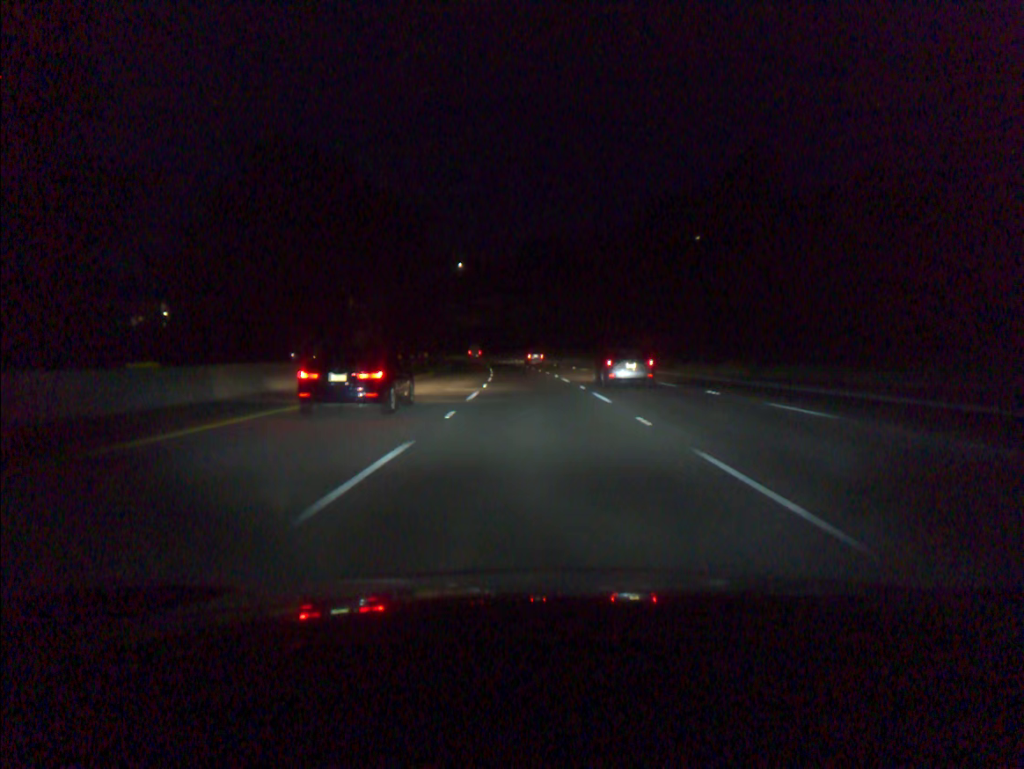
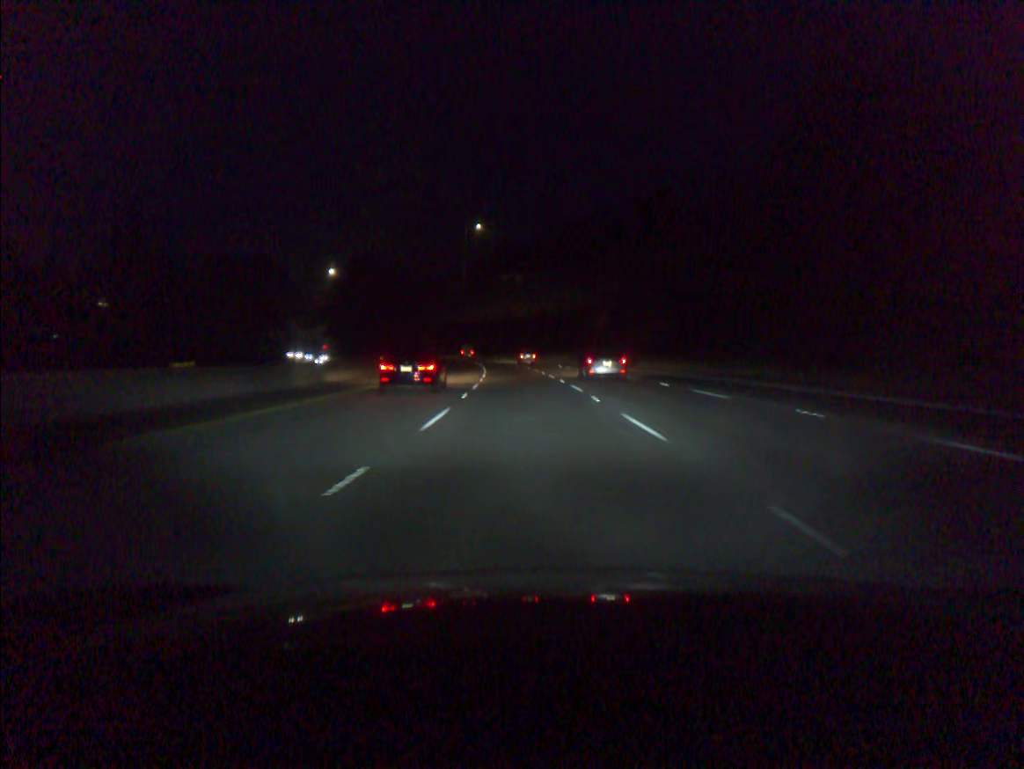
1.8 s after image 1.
(-1.4, +51.9) m; -3°
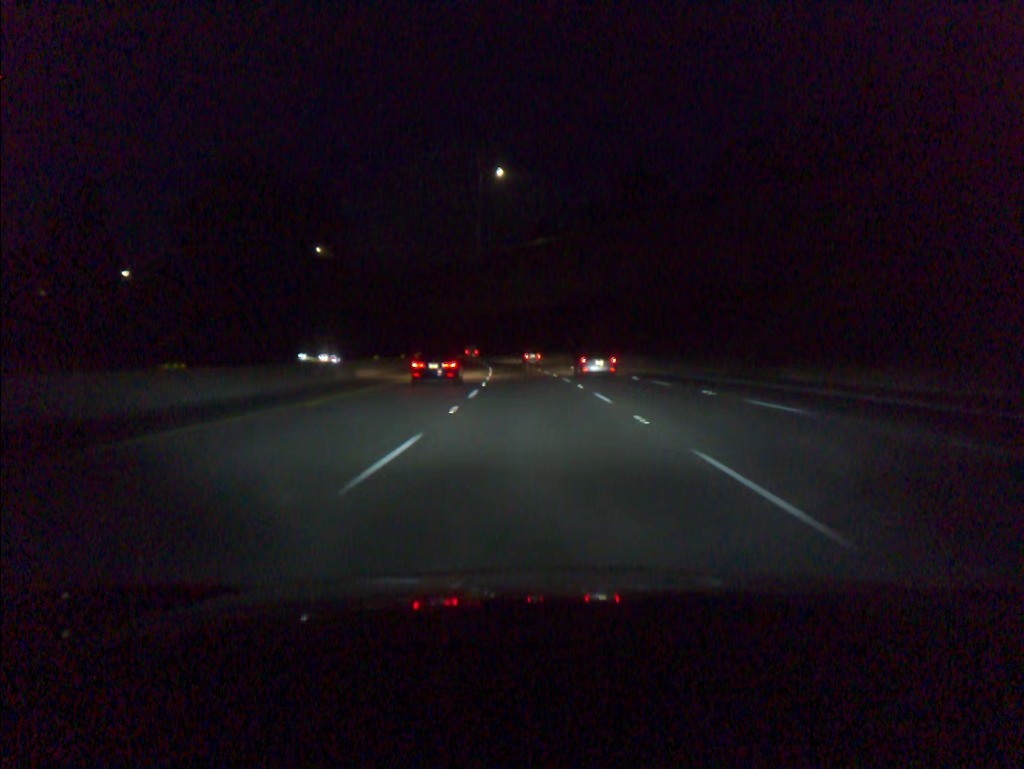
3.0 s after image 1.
(-0.9, +34.6) m; -3°
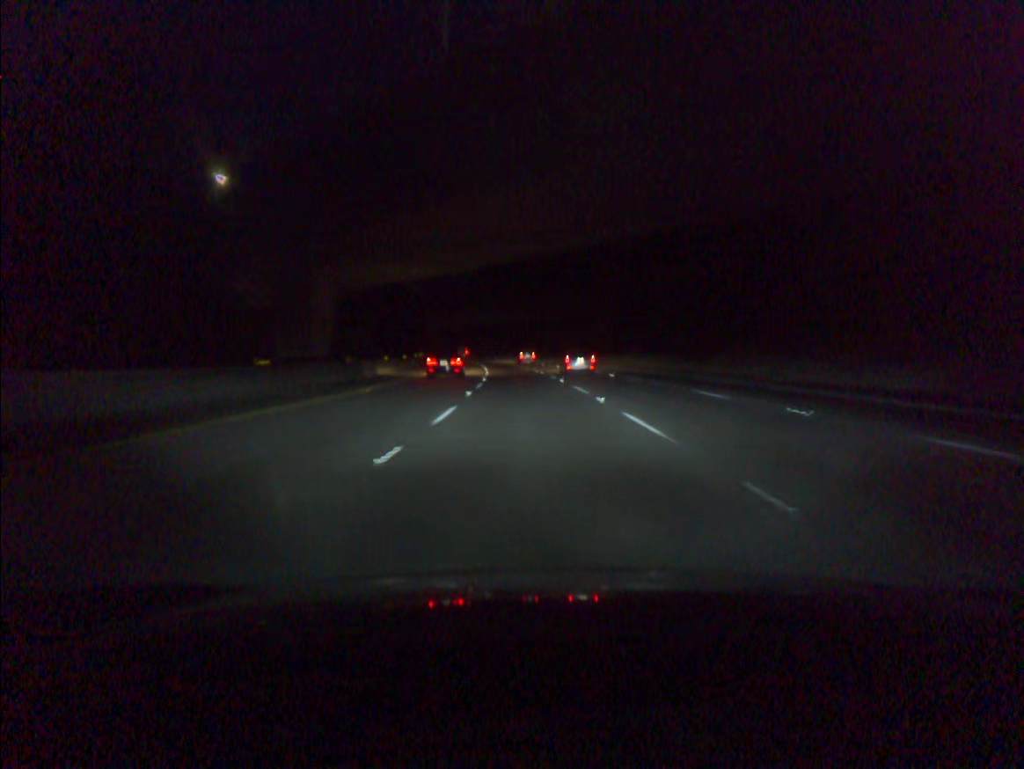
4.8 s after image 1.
(-1.4, +51.8) m; -3°
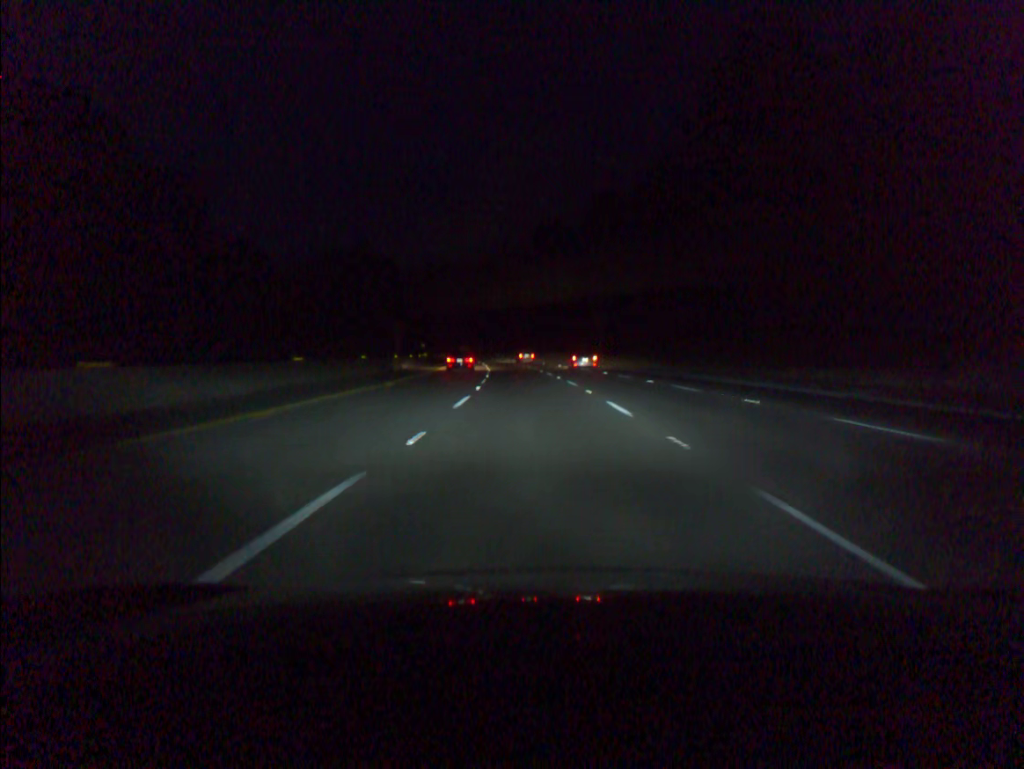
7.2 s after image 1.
(-2.8, +69.0) m; -5°
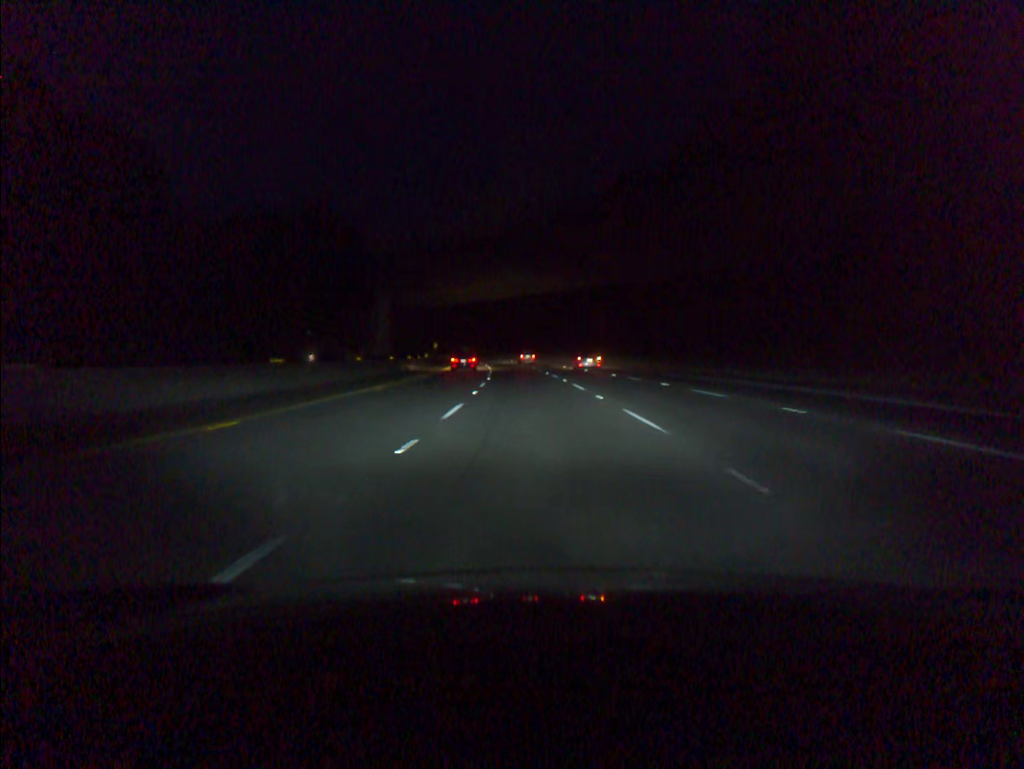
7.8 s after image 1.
(-0.2, +17.3) m; -1°
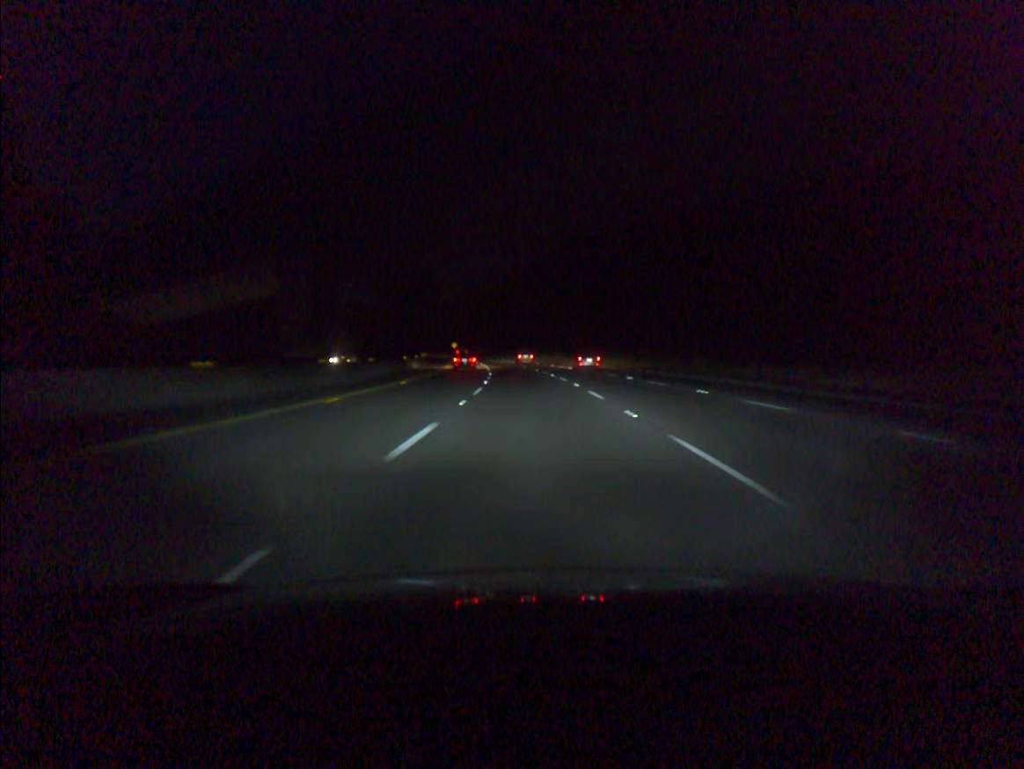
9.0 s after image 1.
(-0.7, +34.6) m; -2°
